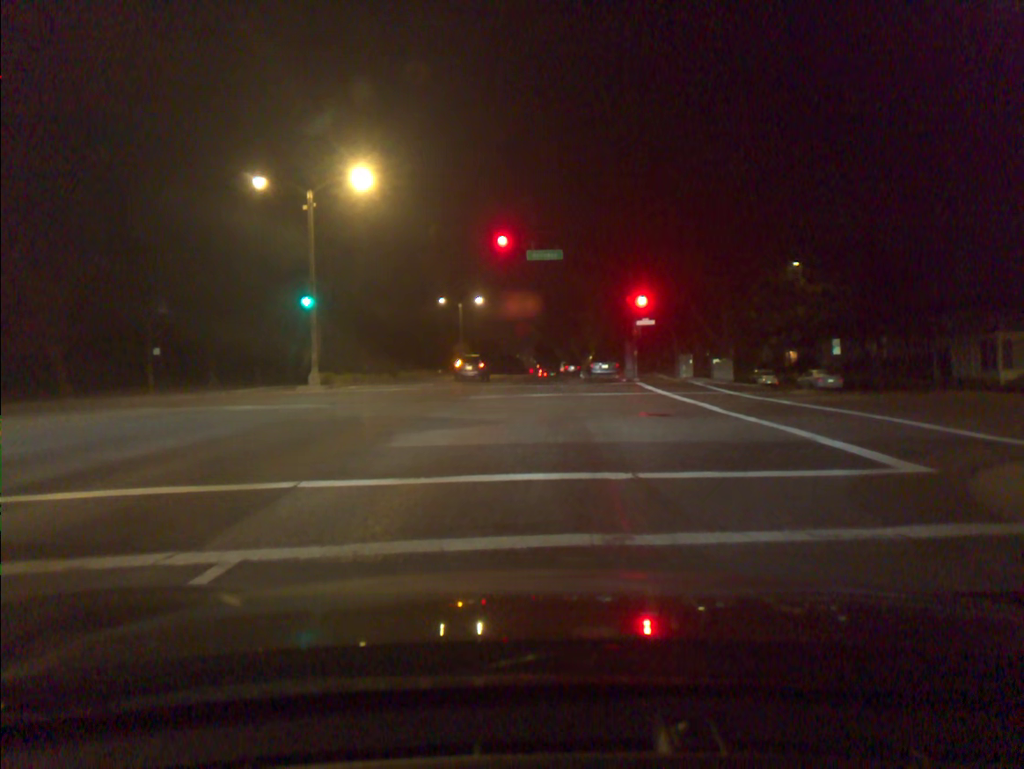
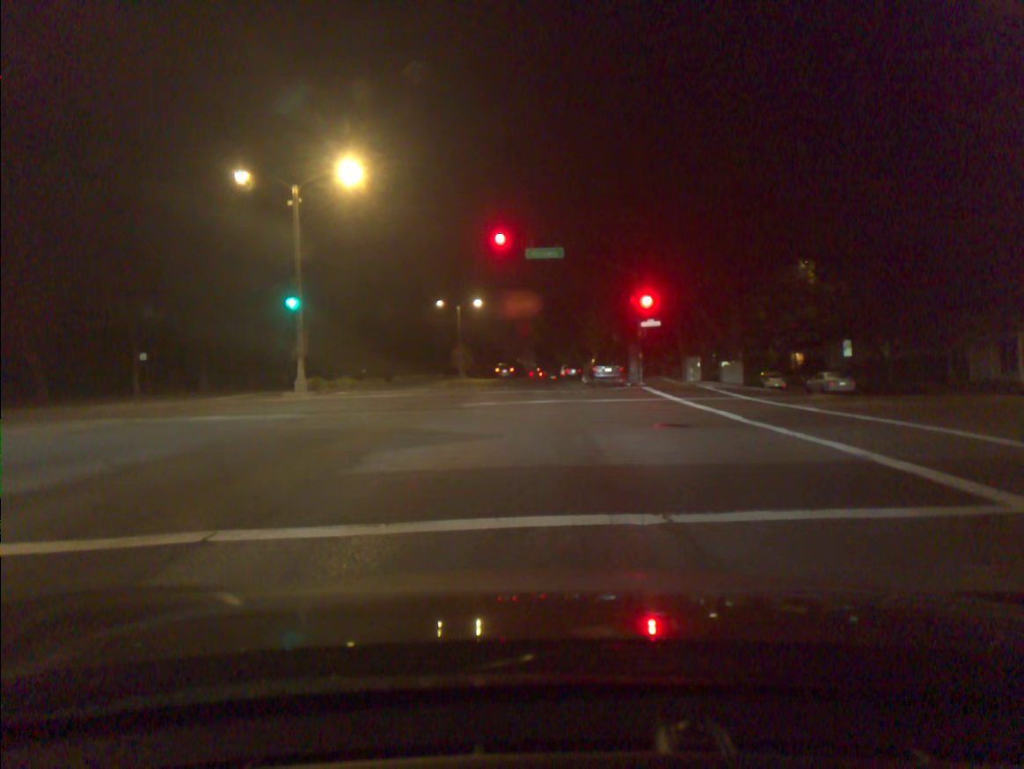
(0.0, +2.0) m; 0°
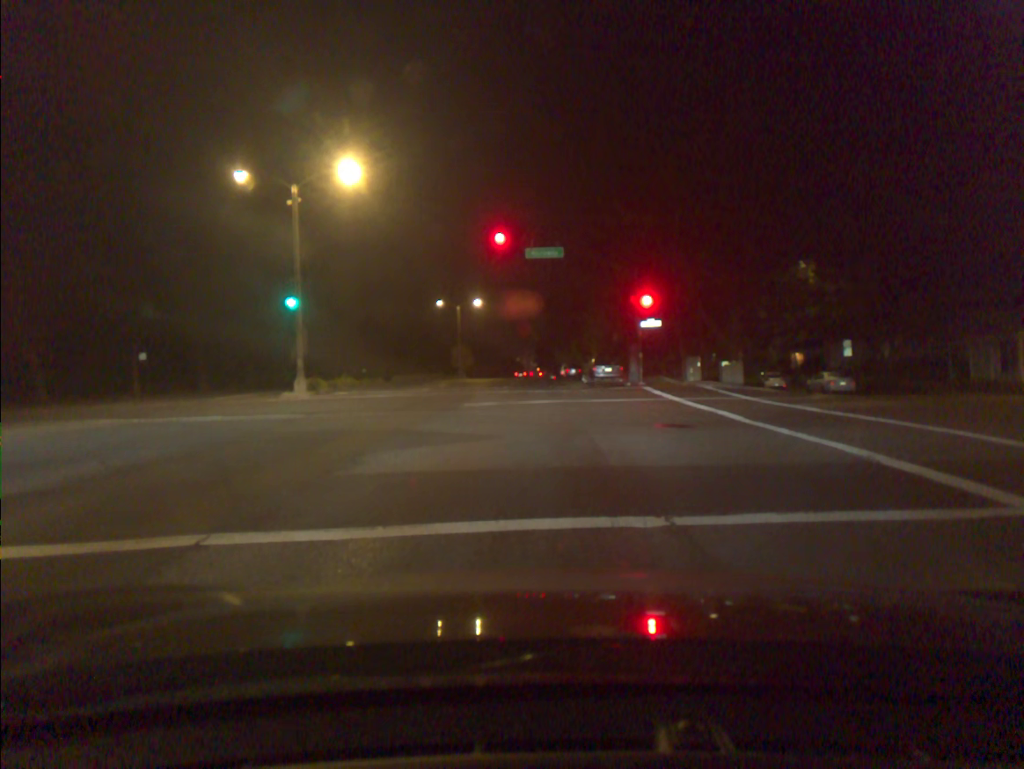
(0.0, +0.1) m; 0°
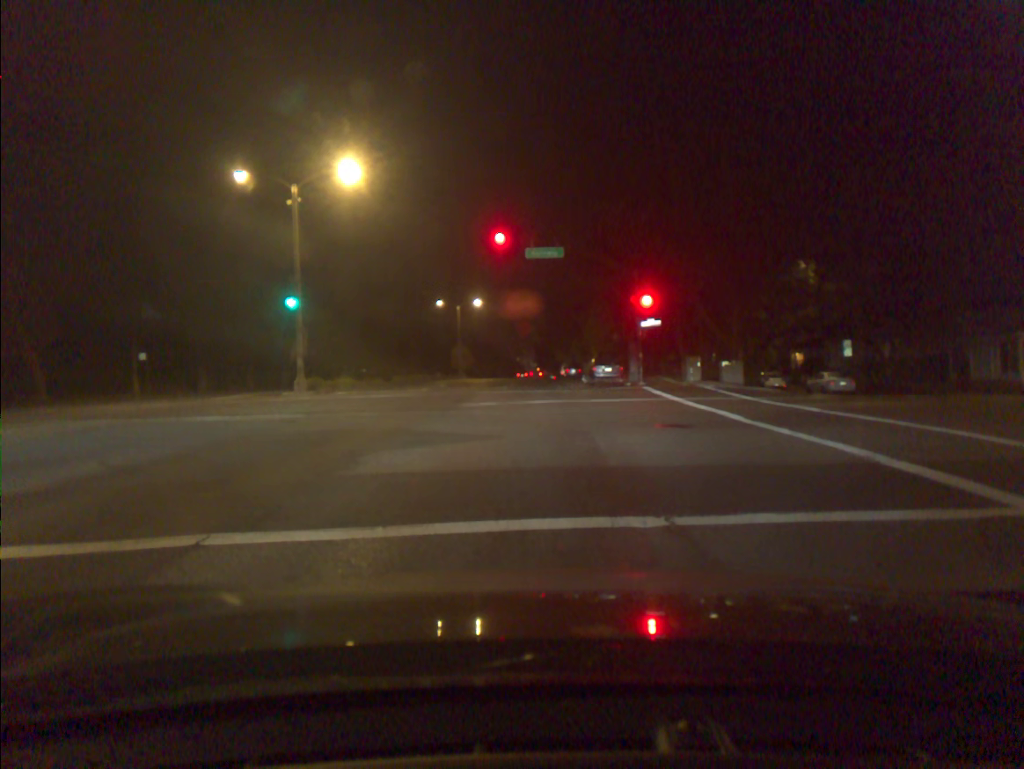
(0.0, 0.0) m; 0°
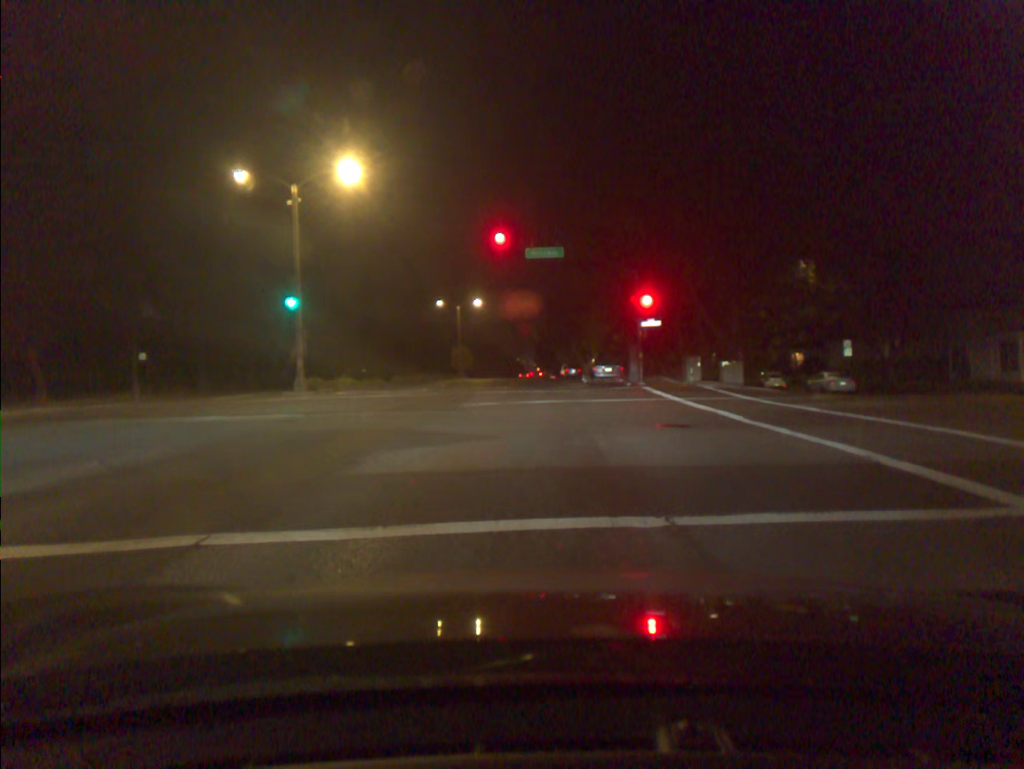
(0.0, 0.0) m; 0°
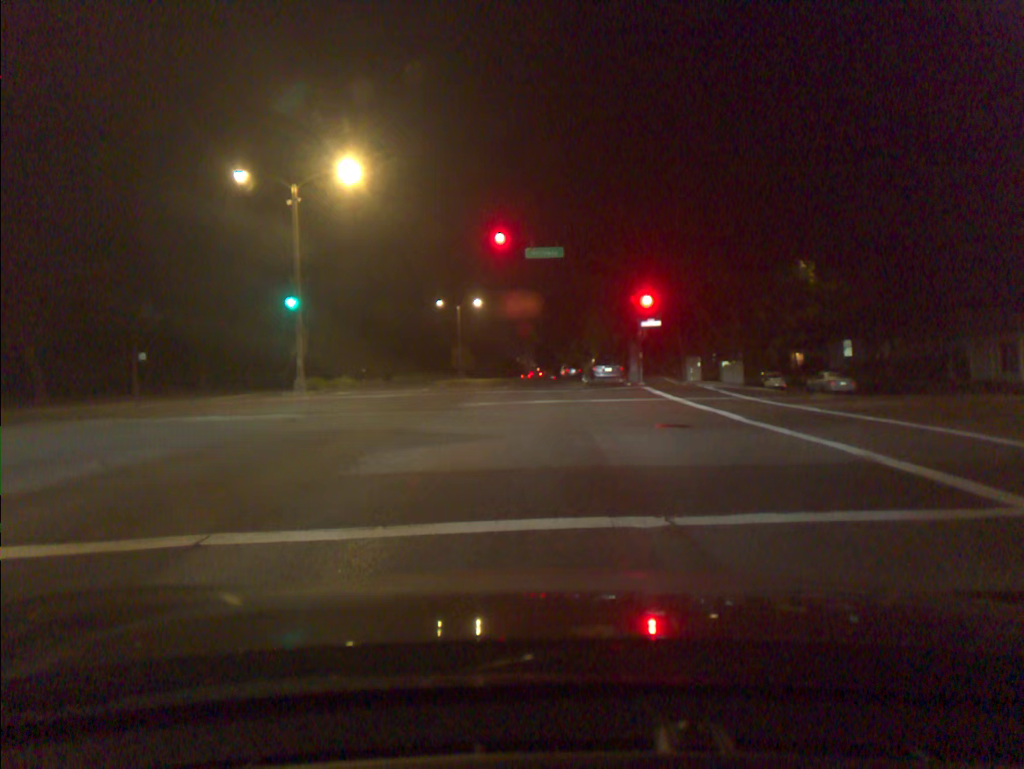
(0.0, 0.0) m; 0°
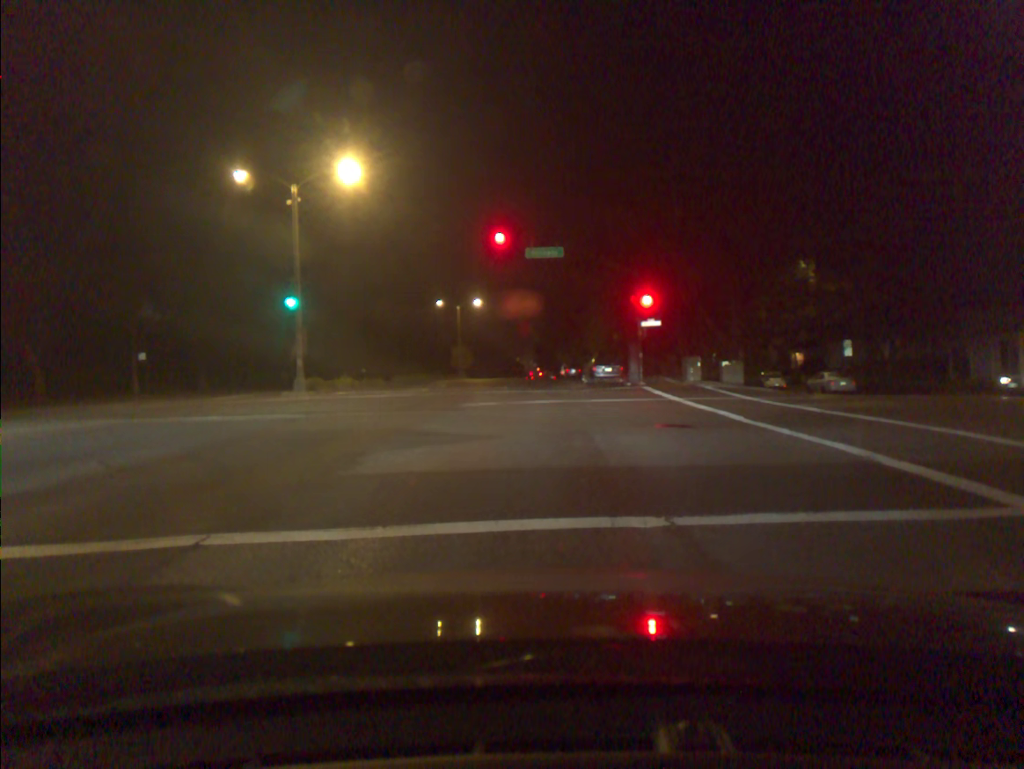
(0.0, 0.0) m; 0°
